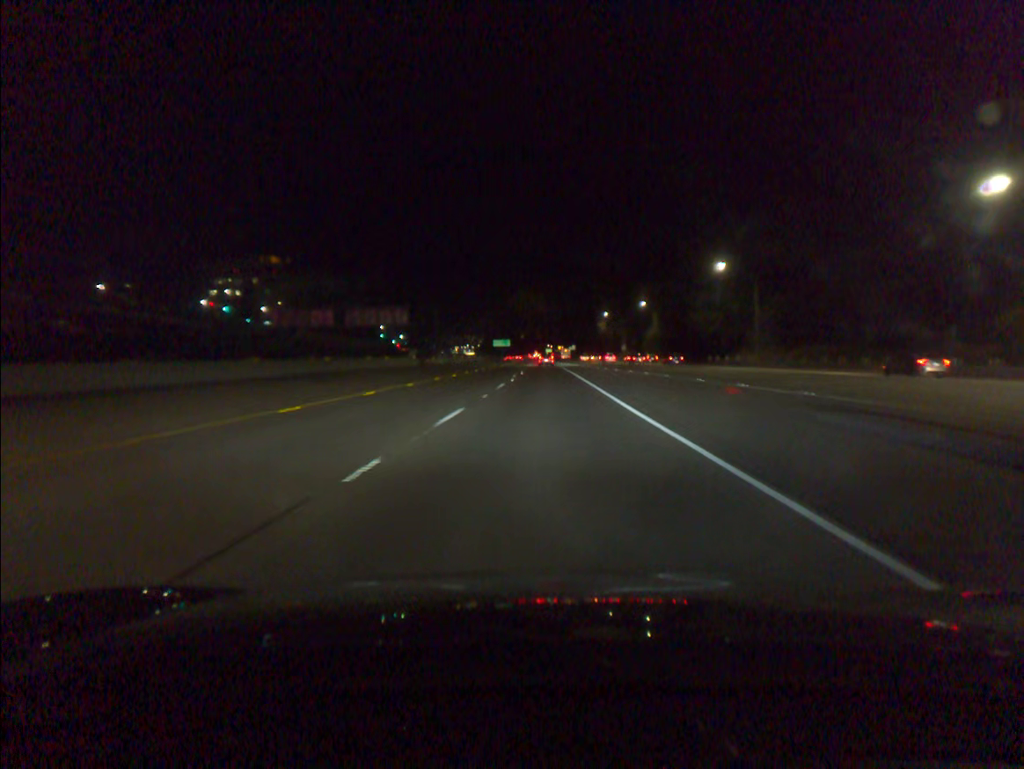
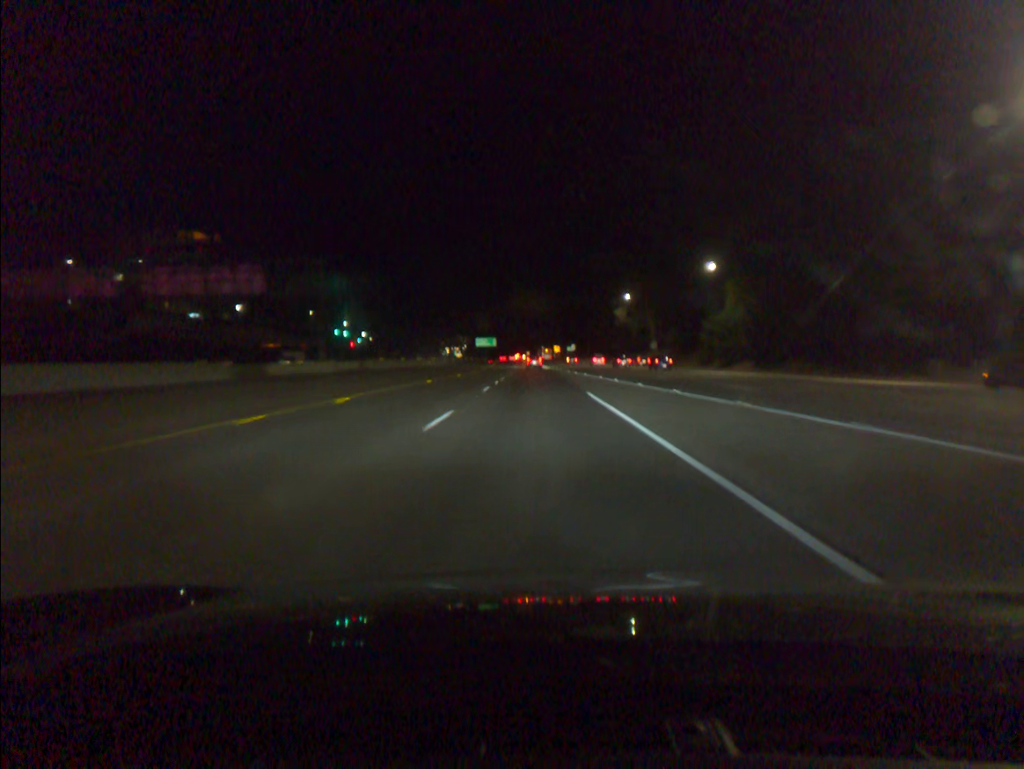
(+0.3, +60.7) m; +1°
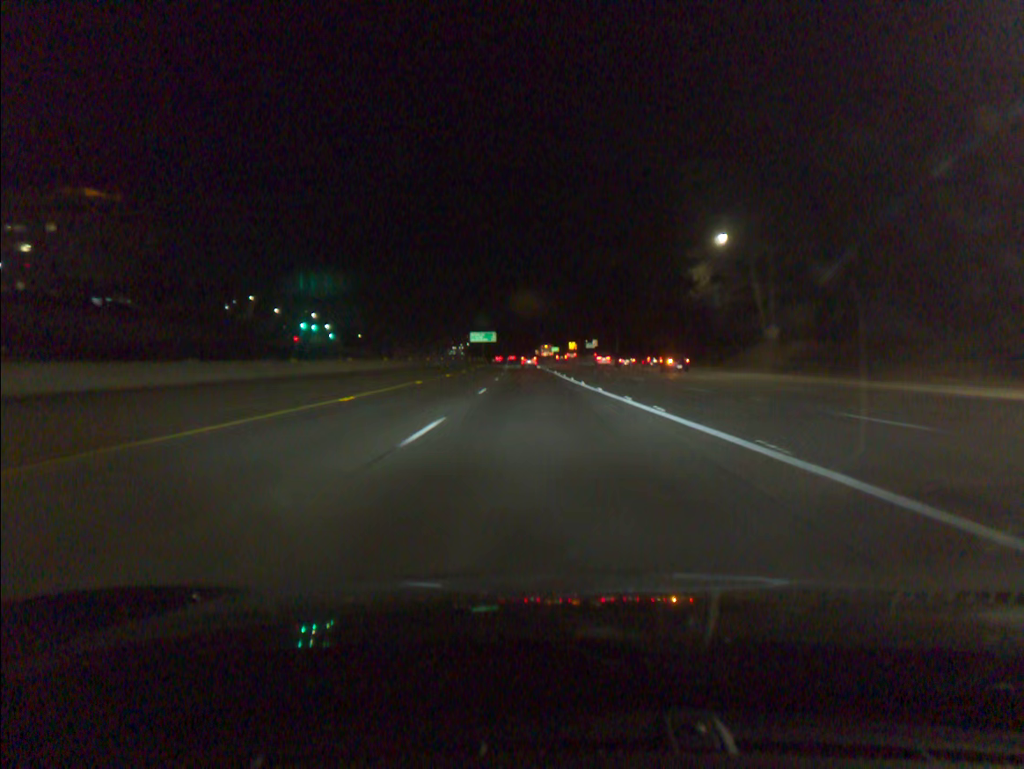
(-0.4, +60.9) m; -1°
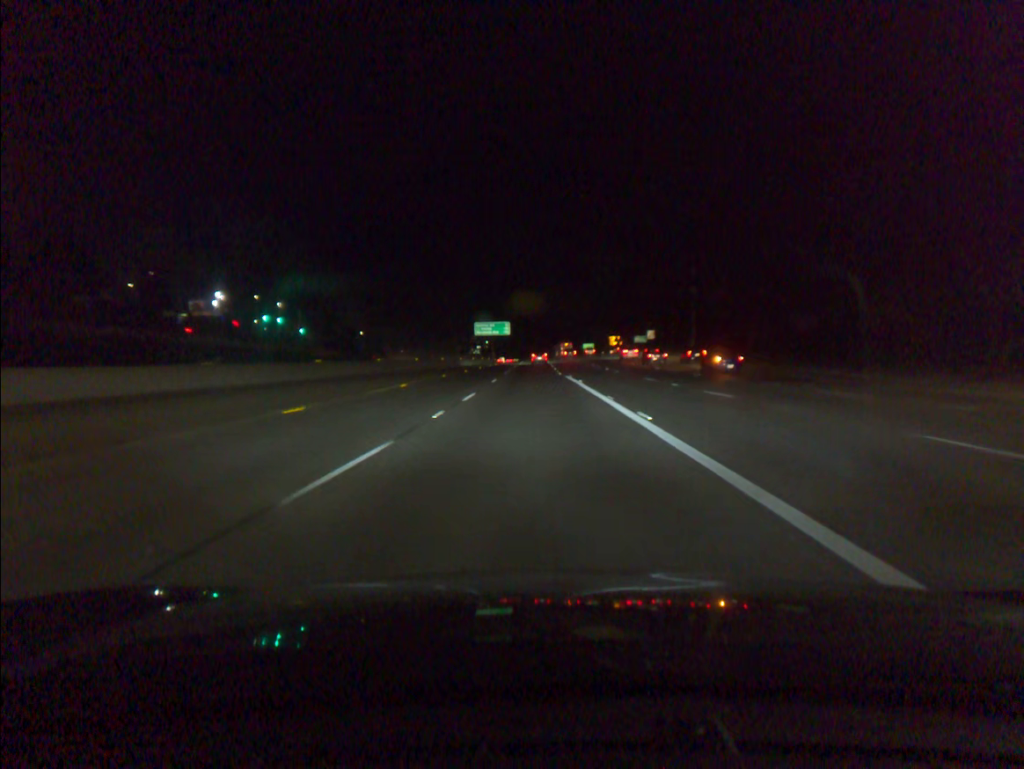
(-0.8, +62.5) m; -2°
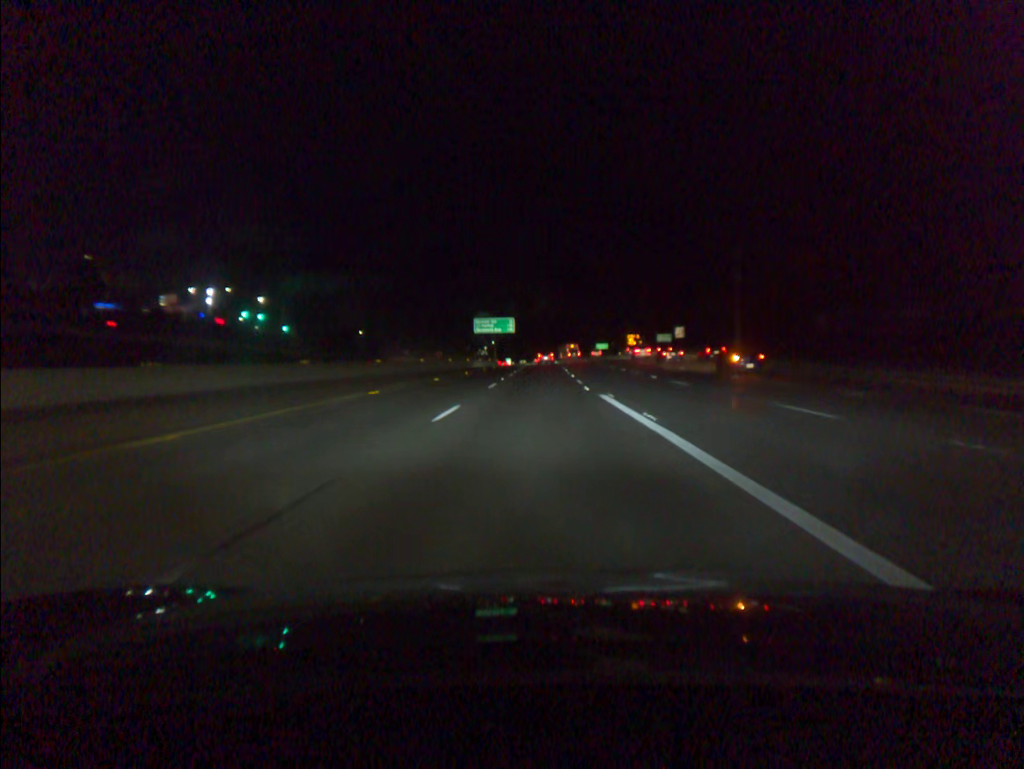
(-0.1, +21.3) m; -1°
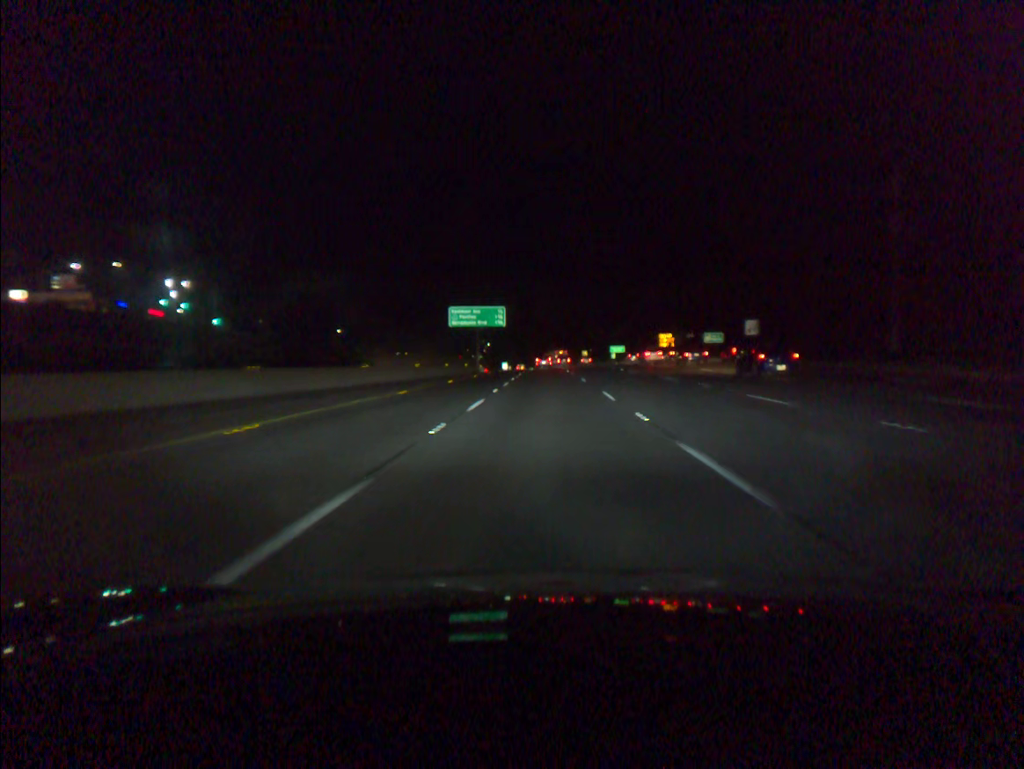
(-0.1, +41.1) m; 0°
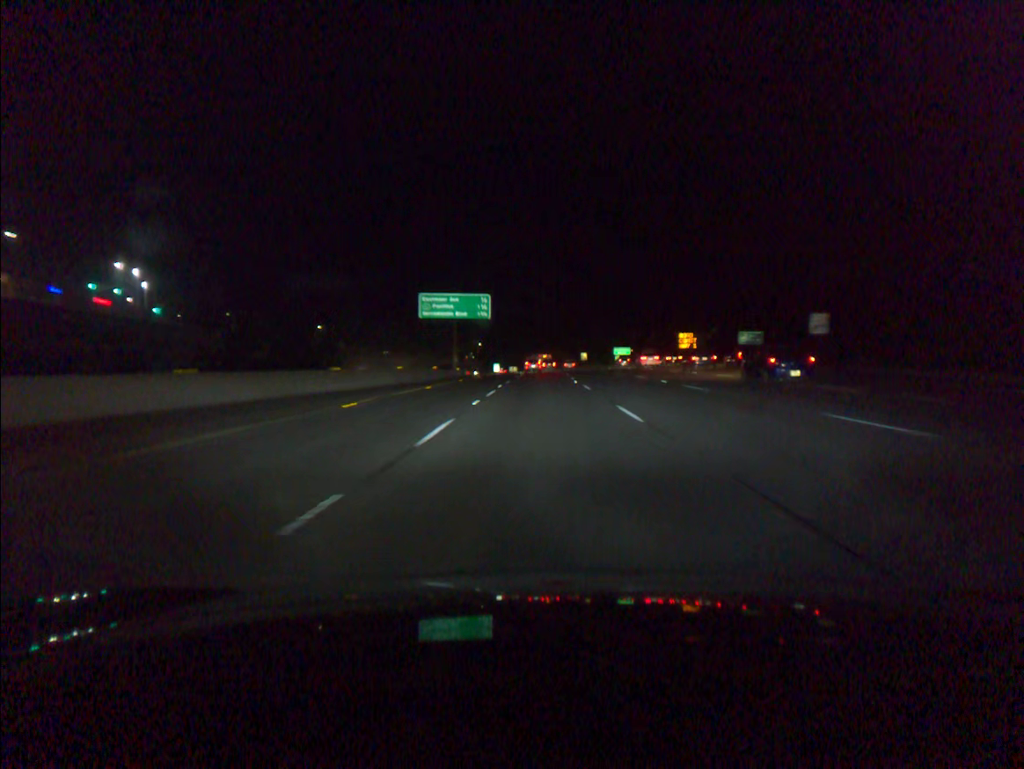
(+0.1, +21.3) m; 0°
